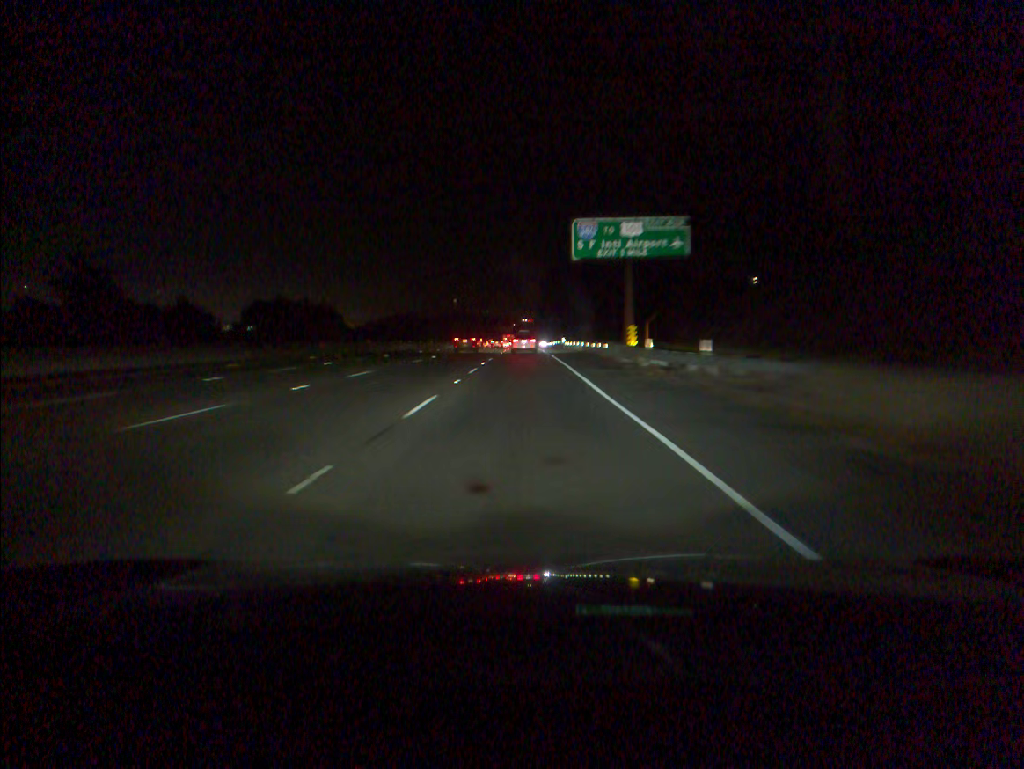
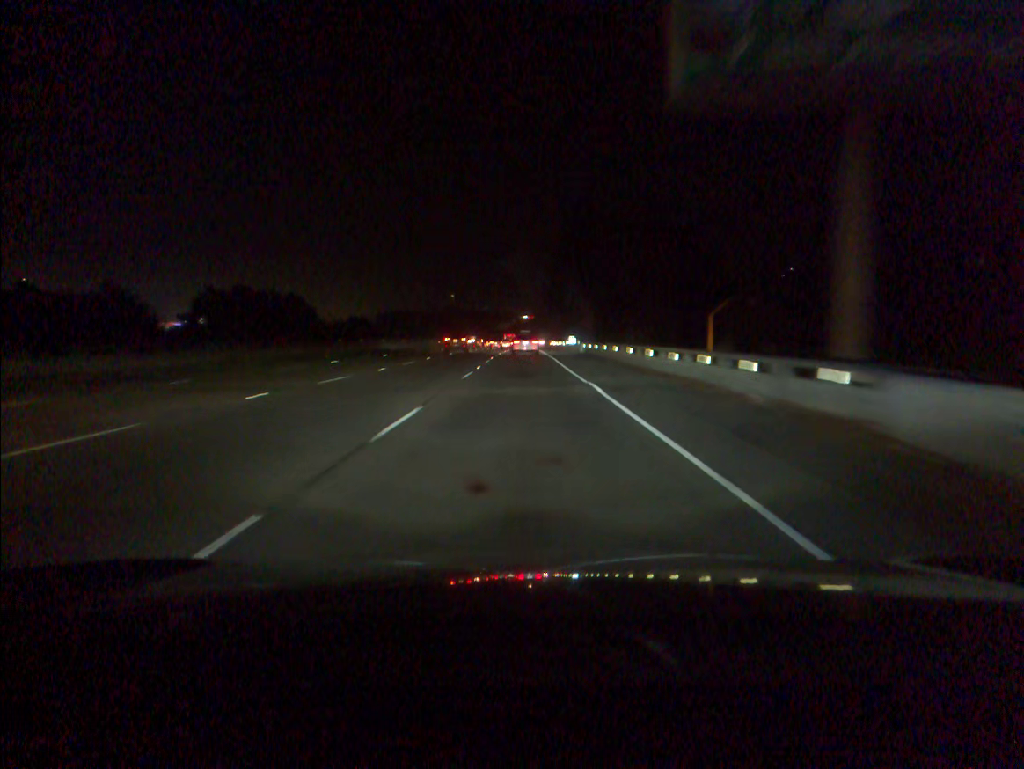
(0.0, +31.9) m; 0°
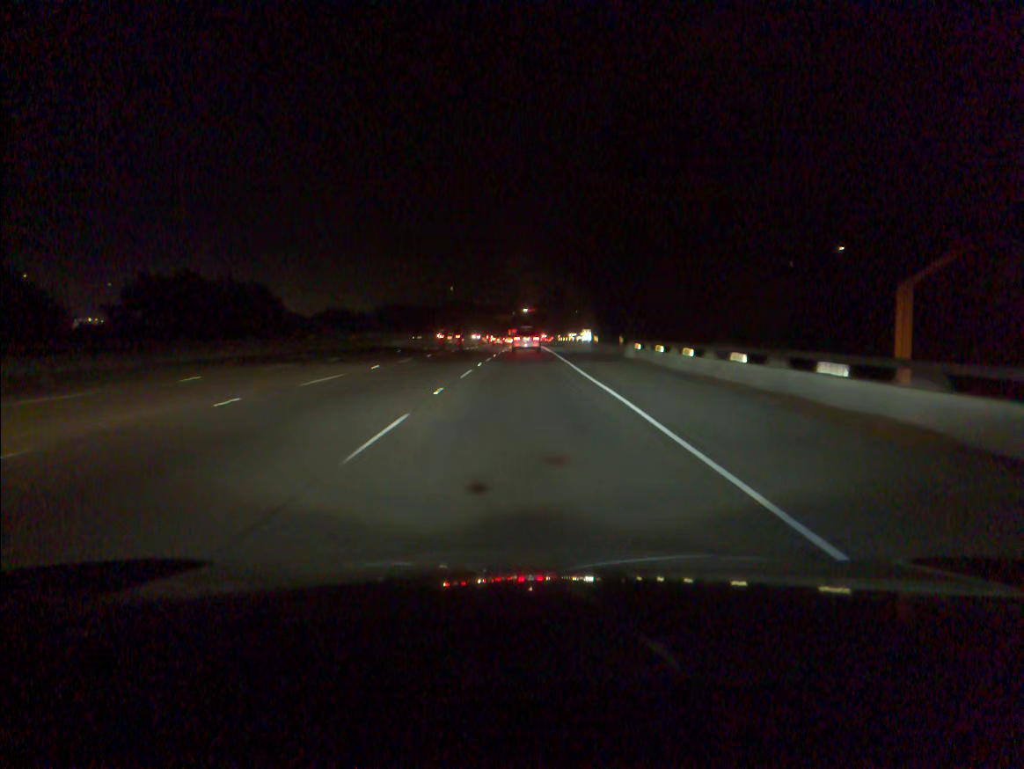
(0.0, +31.4) m; 0°
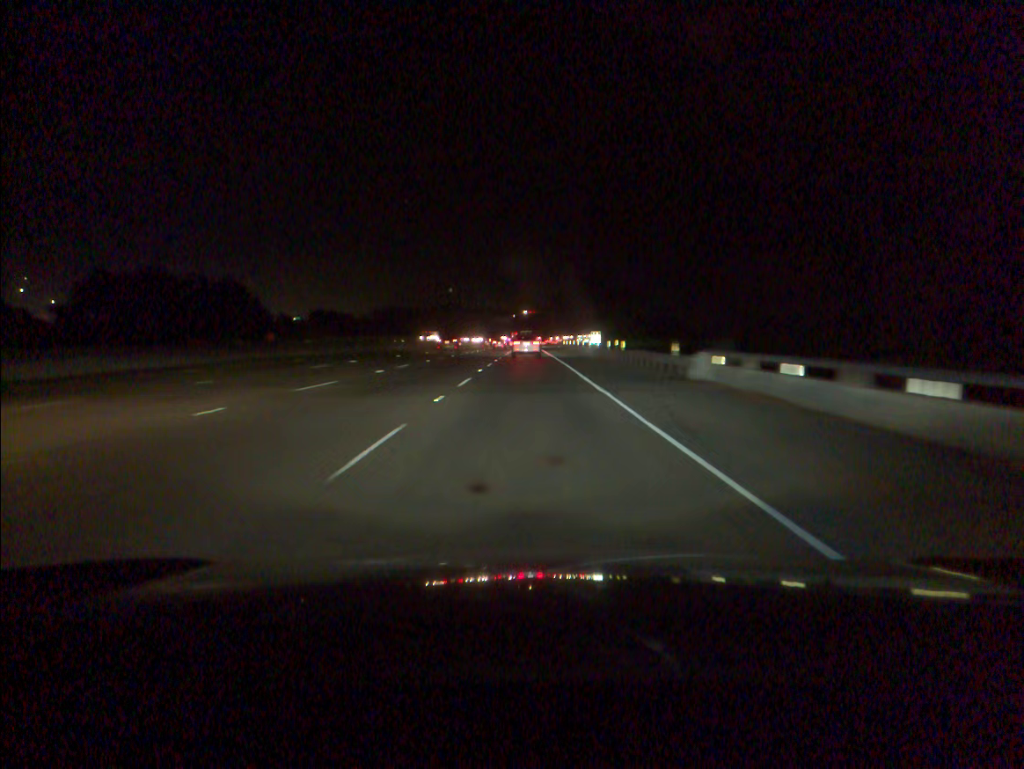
(0.0, +15.4) m; 0°
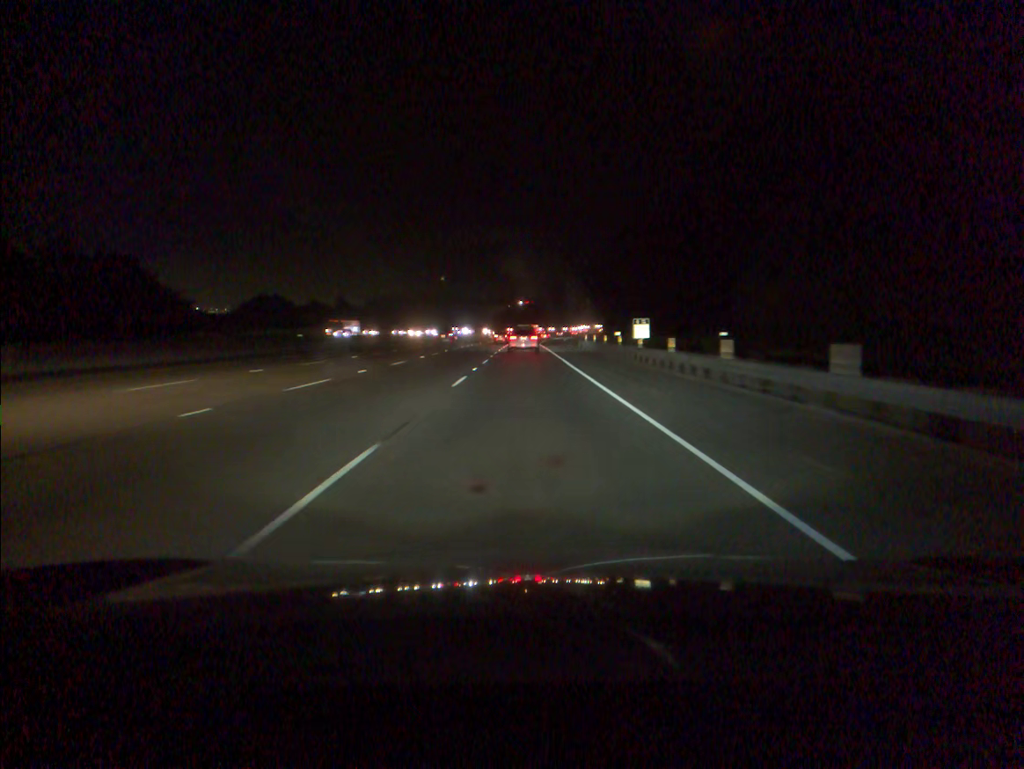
(+0.1, +45.4) m; 0°
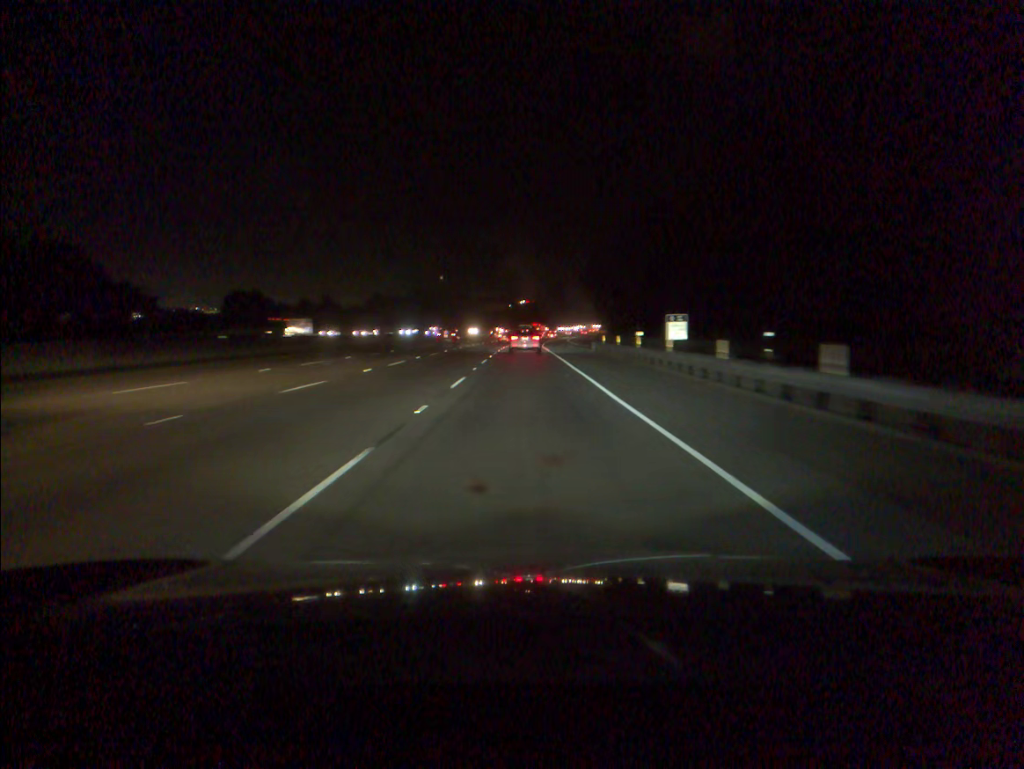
(0.0, +14.8) m; 0°
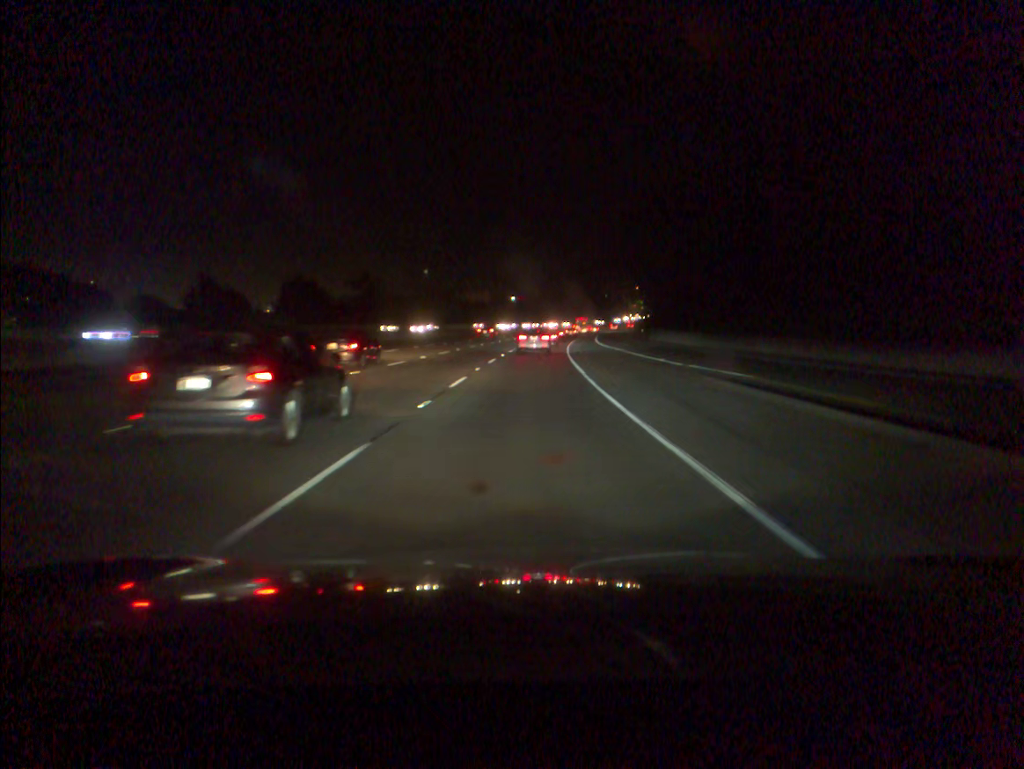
(0.0, +72.6) m; +1°
